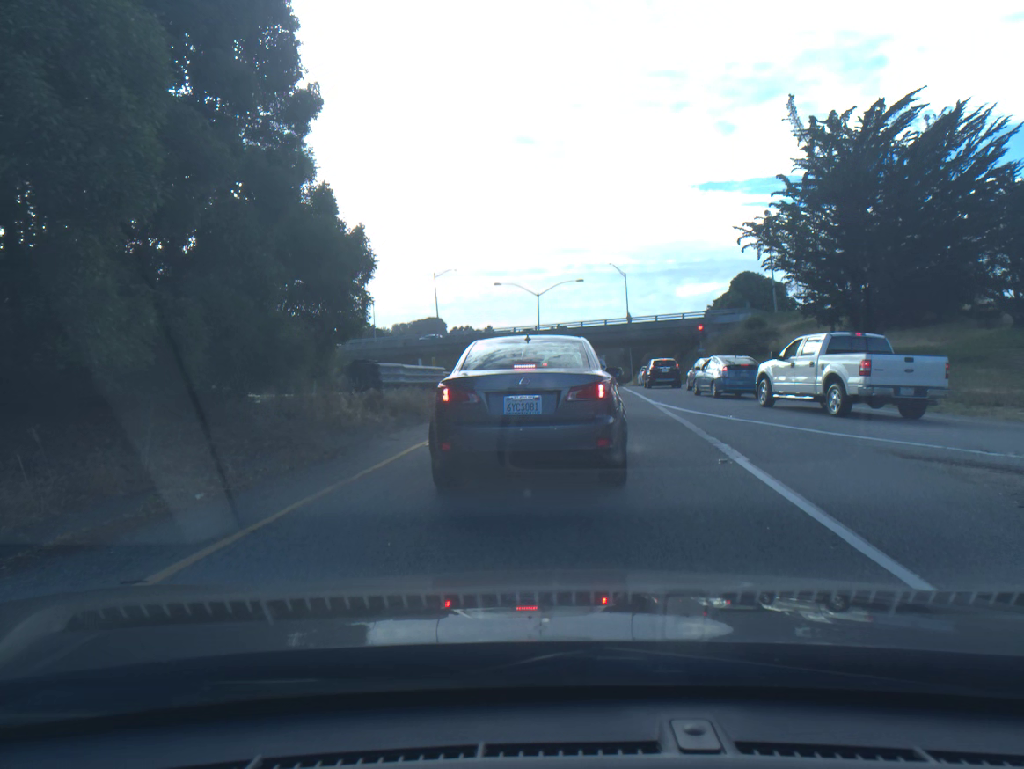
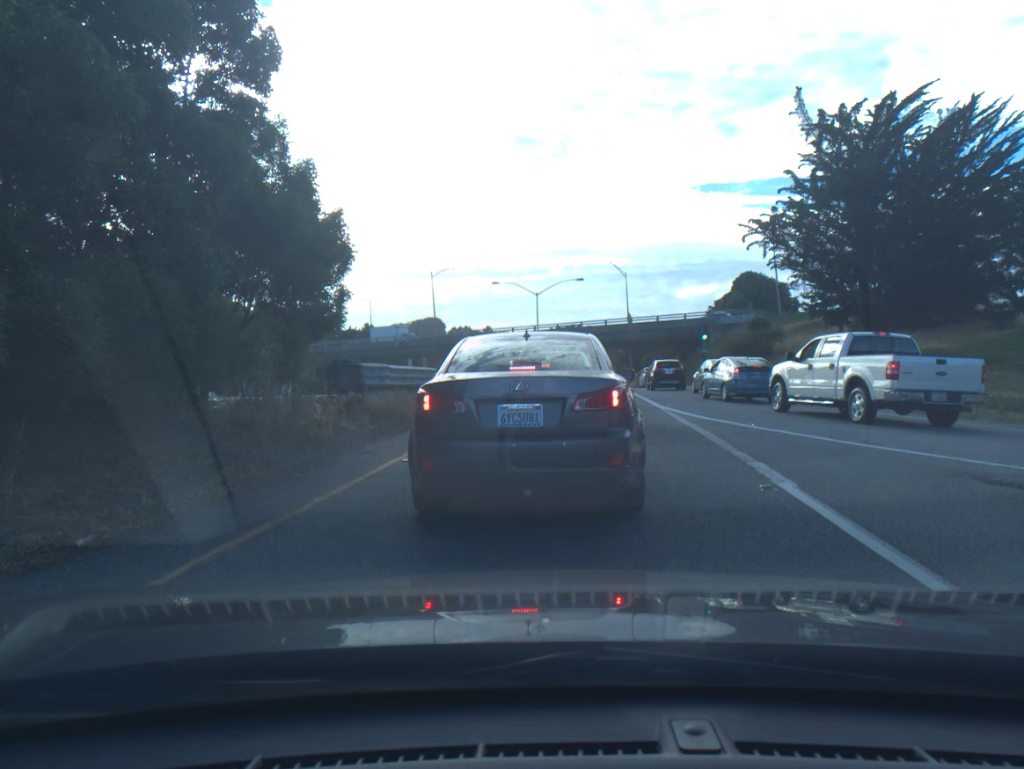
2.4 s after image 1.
(-0.1, +1.8) m; 0°
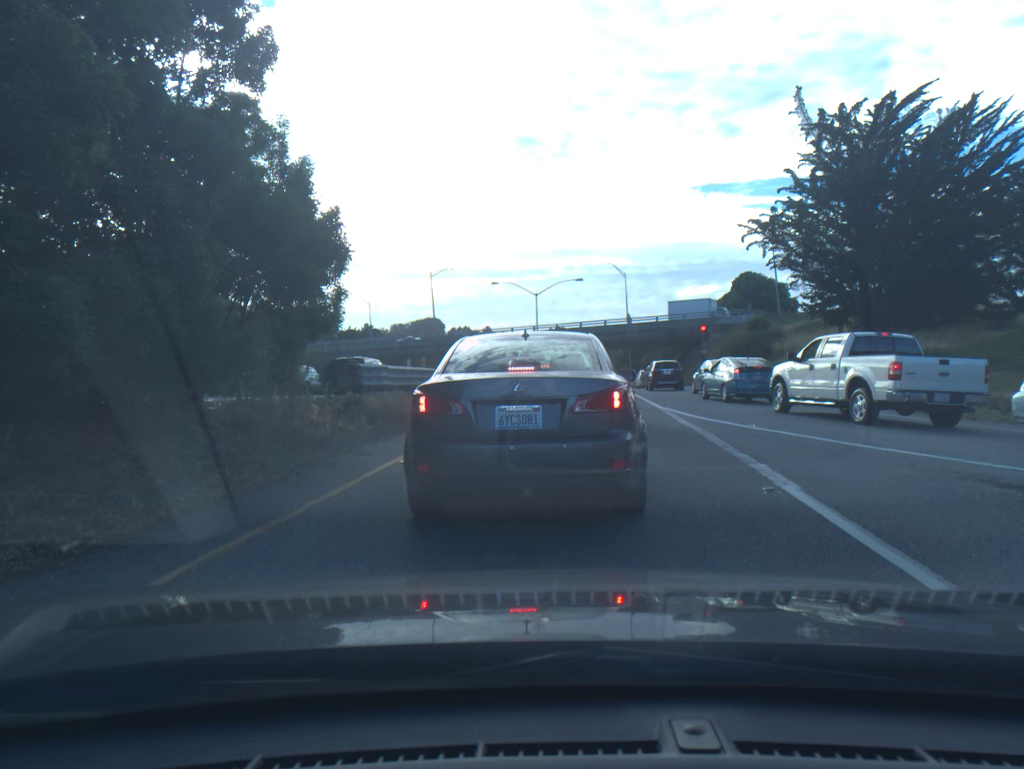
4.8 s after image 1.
(0.0, +0.1) m; 0°
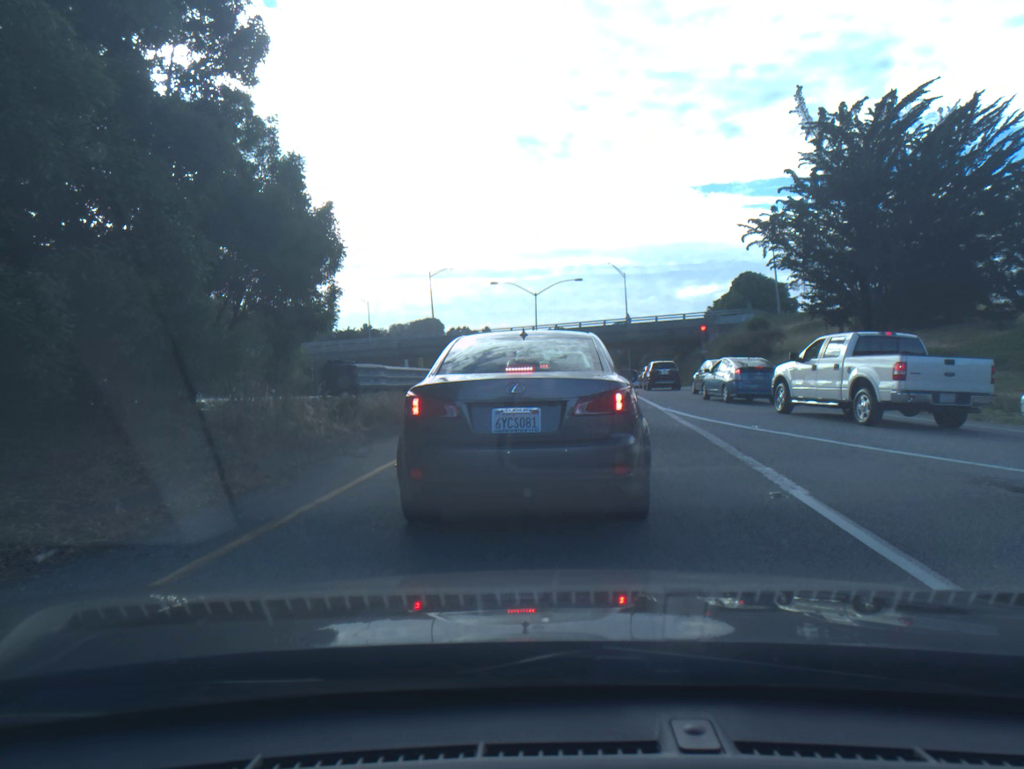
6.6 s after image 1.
(0.0, +0.2) m; 0°
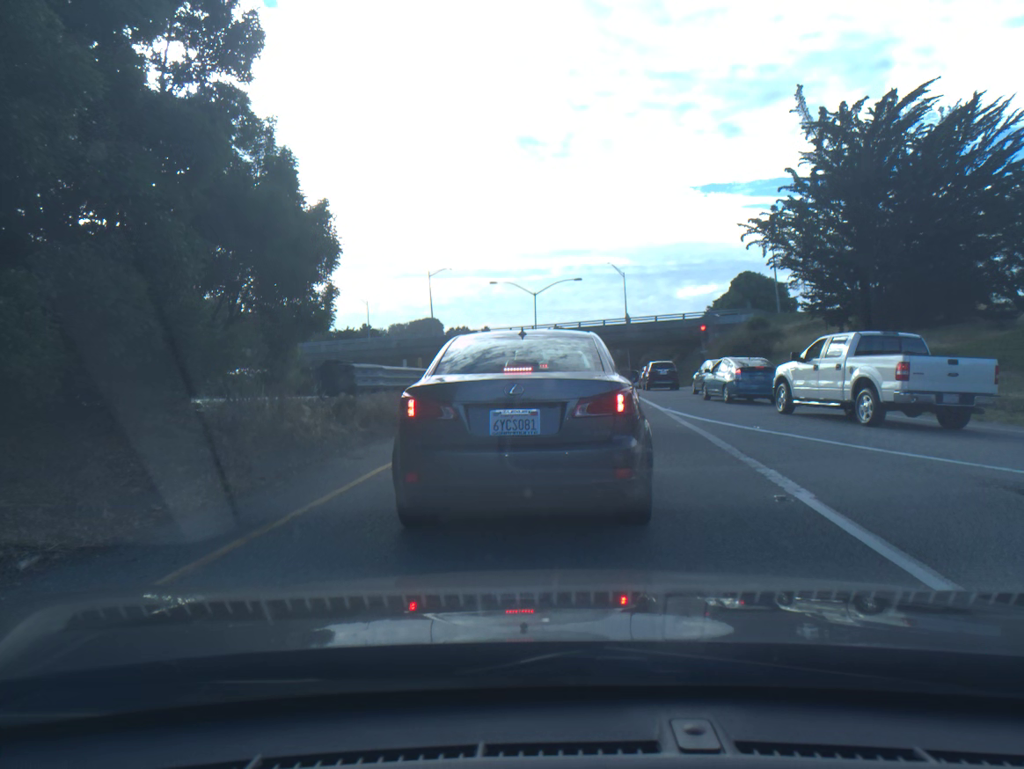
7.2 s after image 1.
(0.0, +0.1) m; 0°
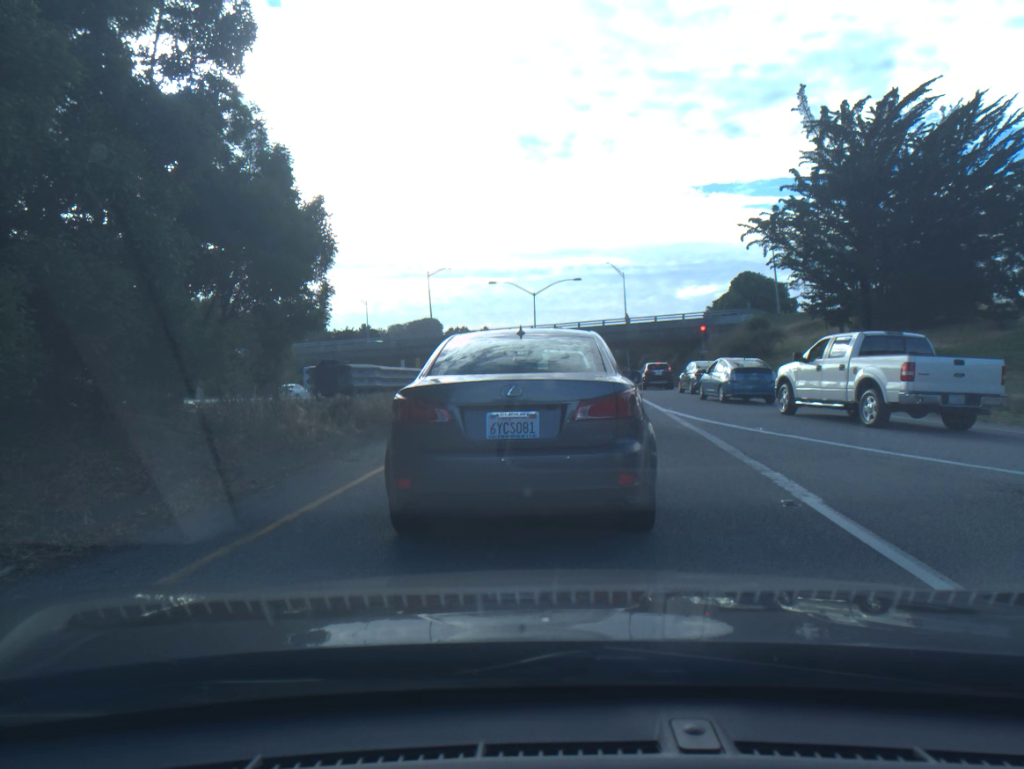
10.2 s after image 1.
(0.0, +0.2) m; 0°
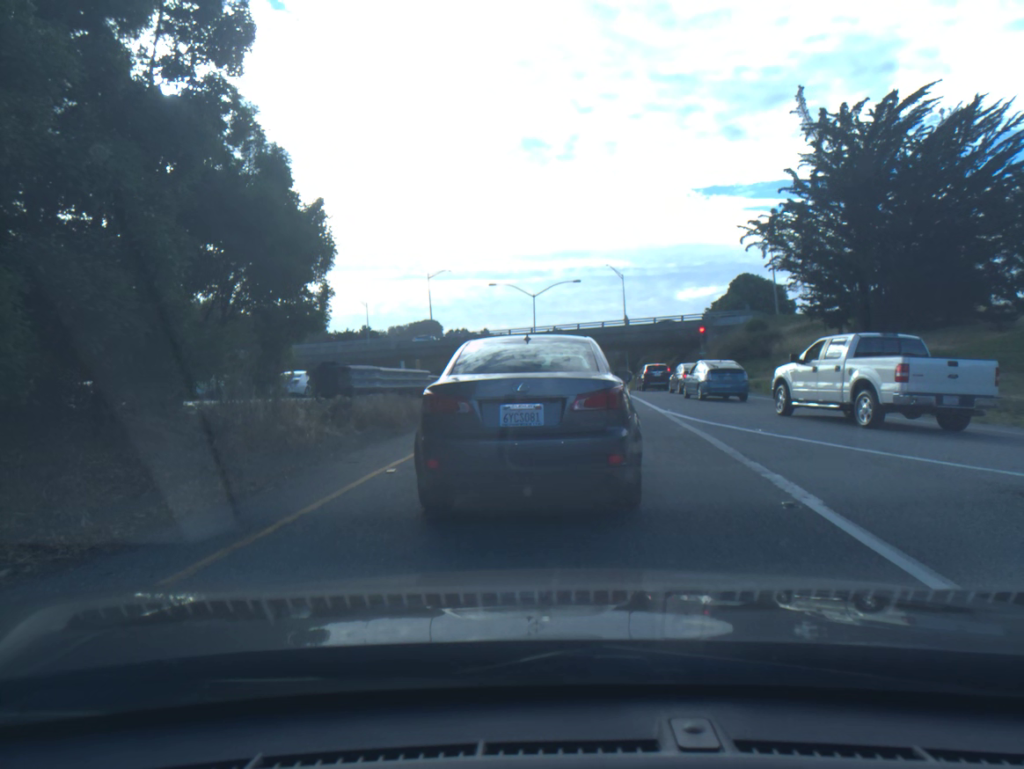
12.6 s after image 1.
(-0.1, 0.0) m; 0°
